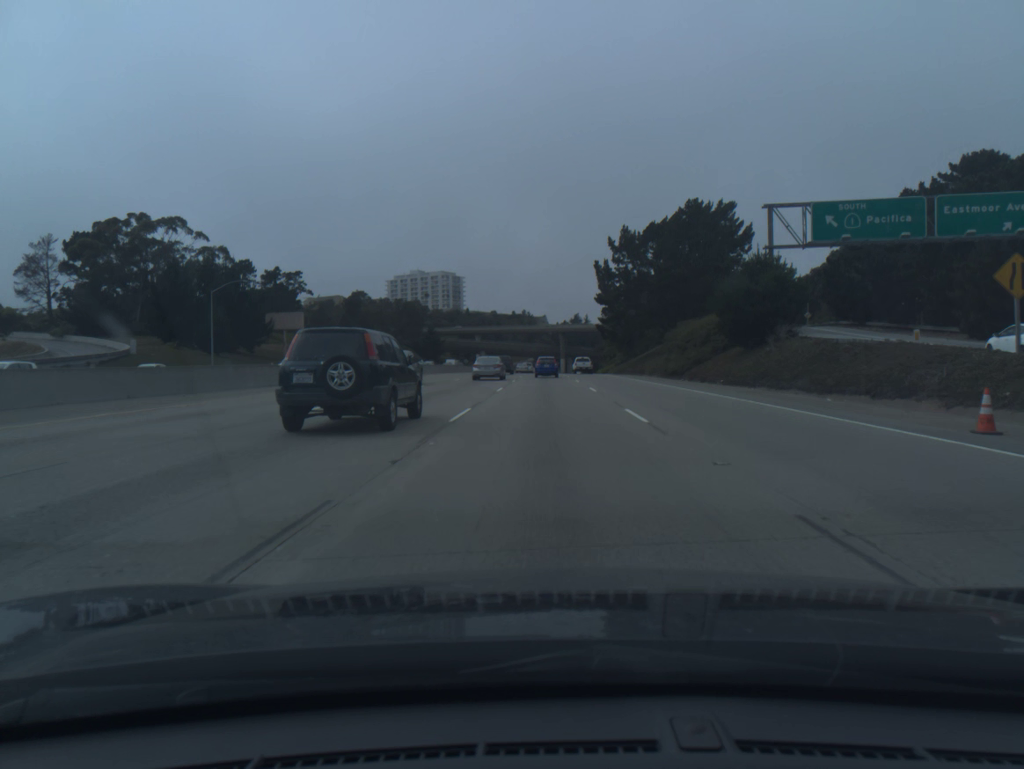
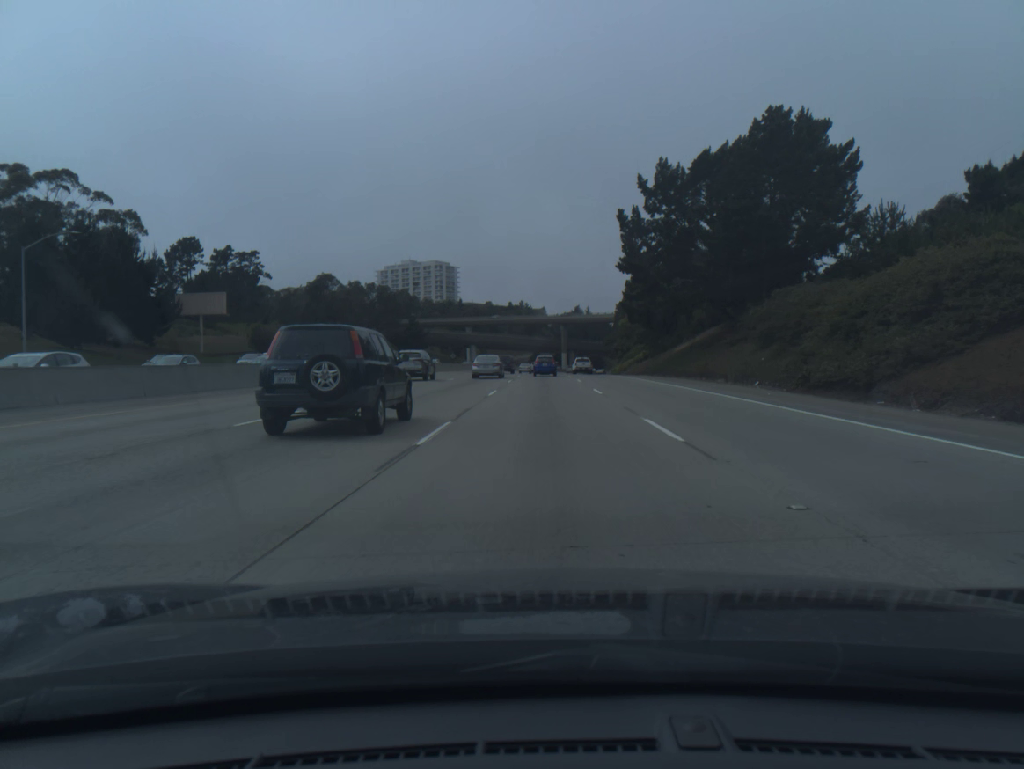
(0.0, +32.4) m; 0°
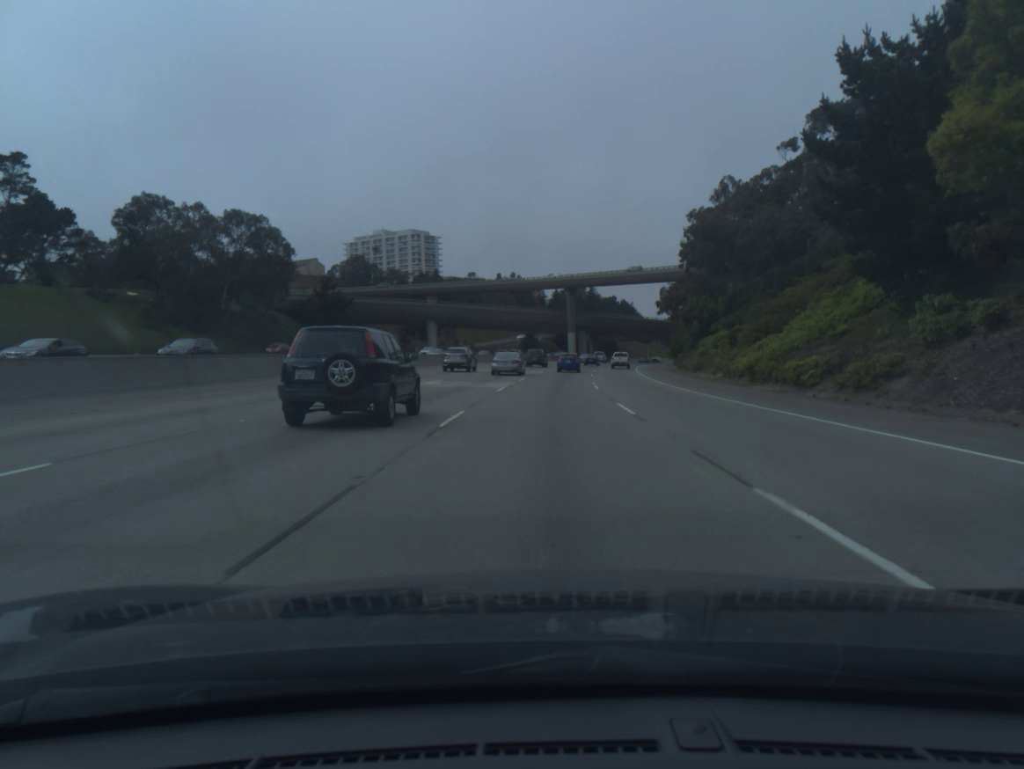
(+0.1, +81.9) m; 0°
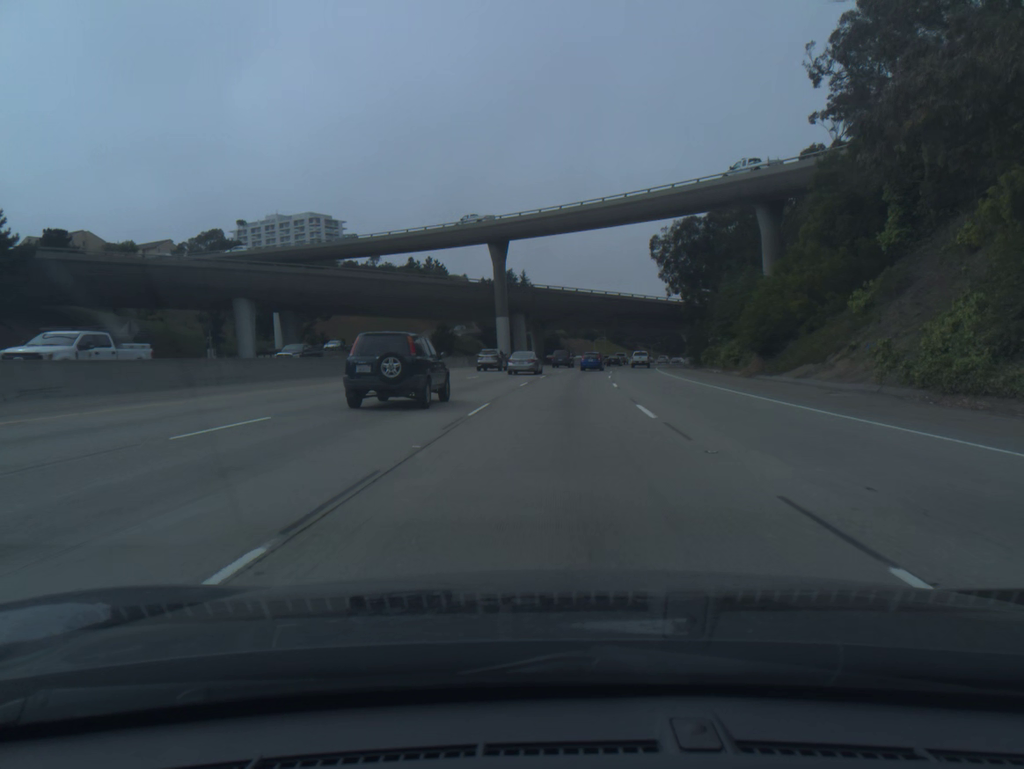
(+2.2, +66.4) m; +5°
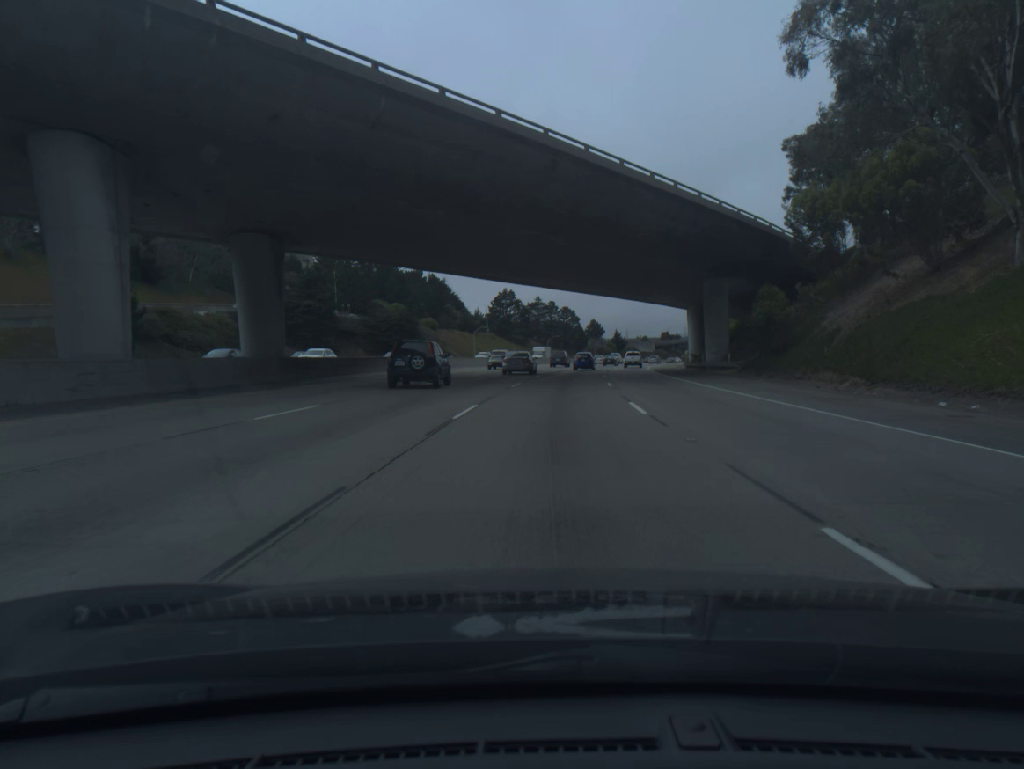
(+6.2, +83.8) m; +9°
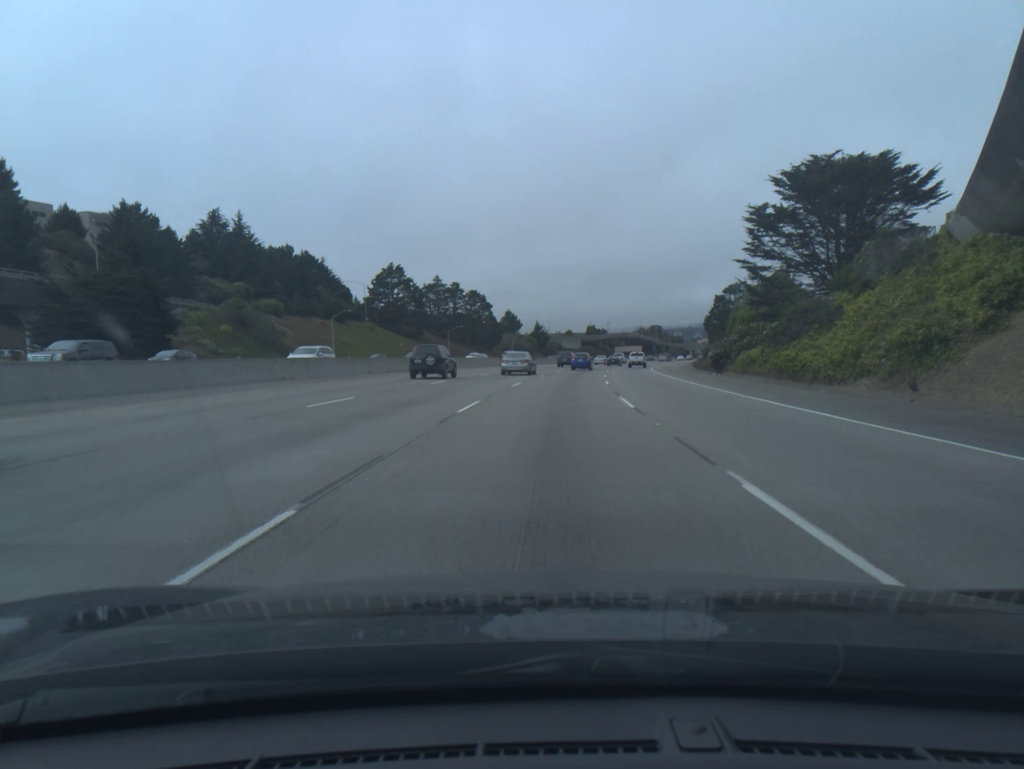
(+3.7, +68.5) m; +6°
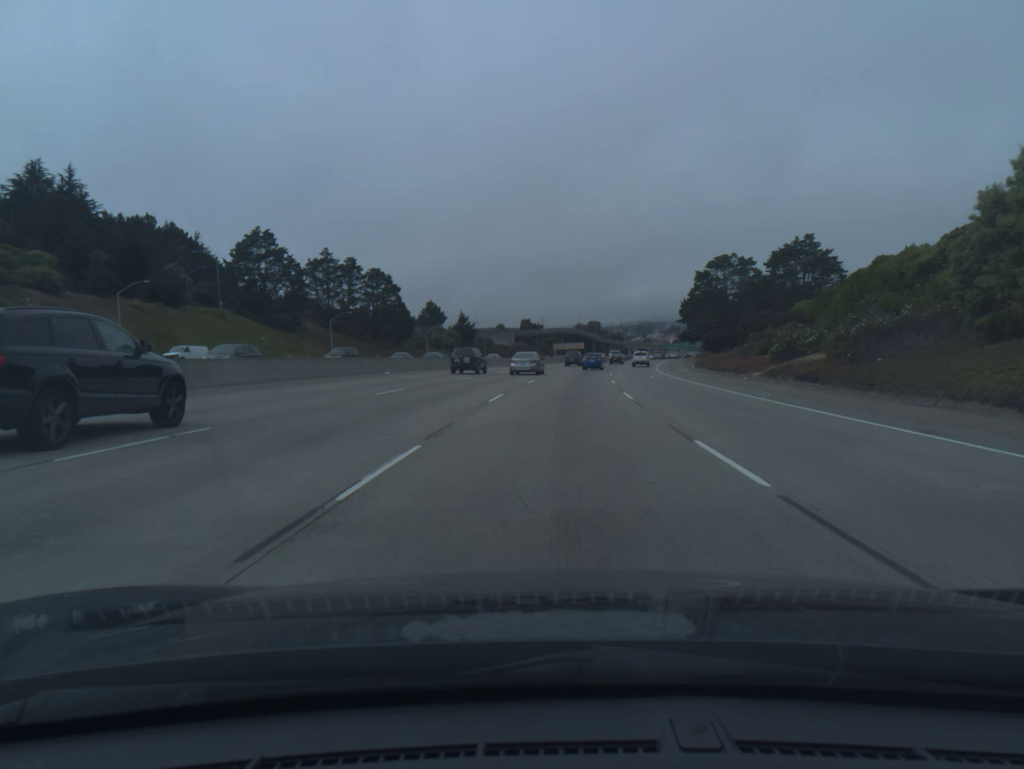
(+2.1, +52.2) m; +5°
